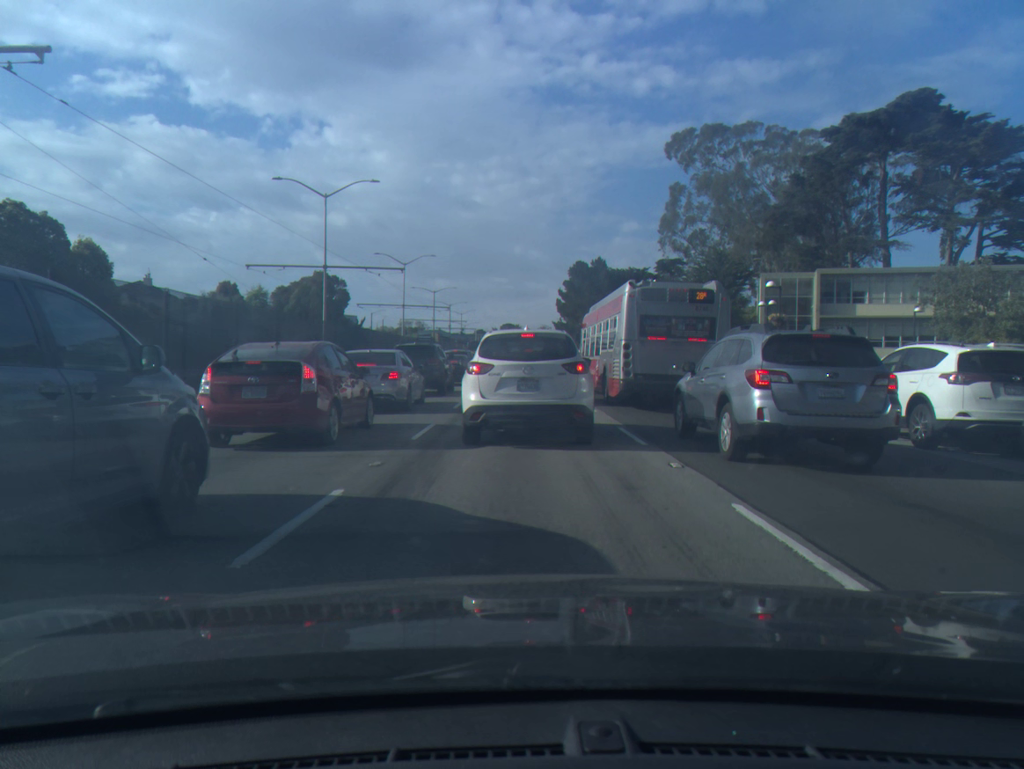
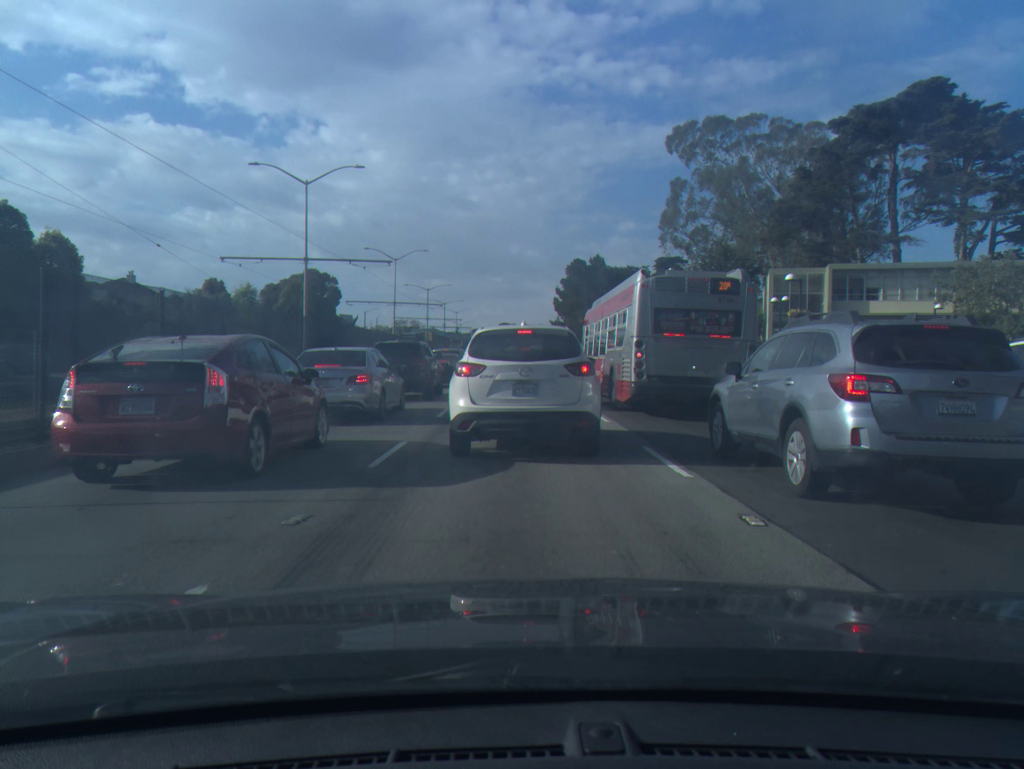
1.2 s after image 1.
(0.0, +3.1) m; 0°
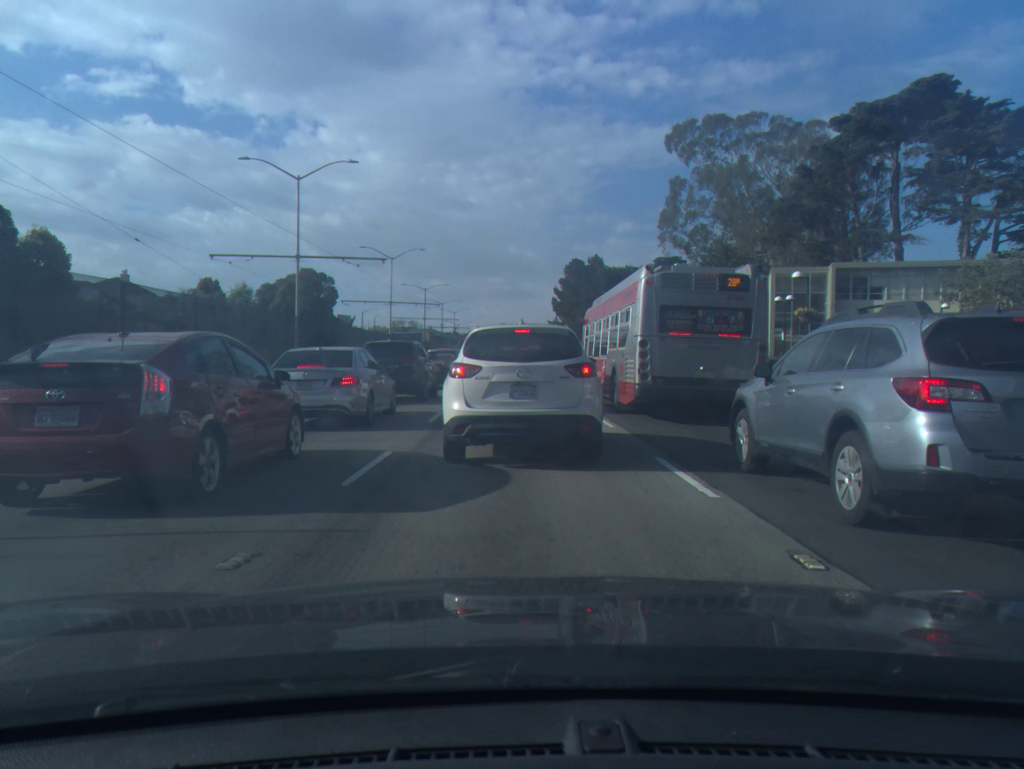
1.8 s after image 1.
(0.0, +1.2) m; +1°
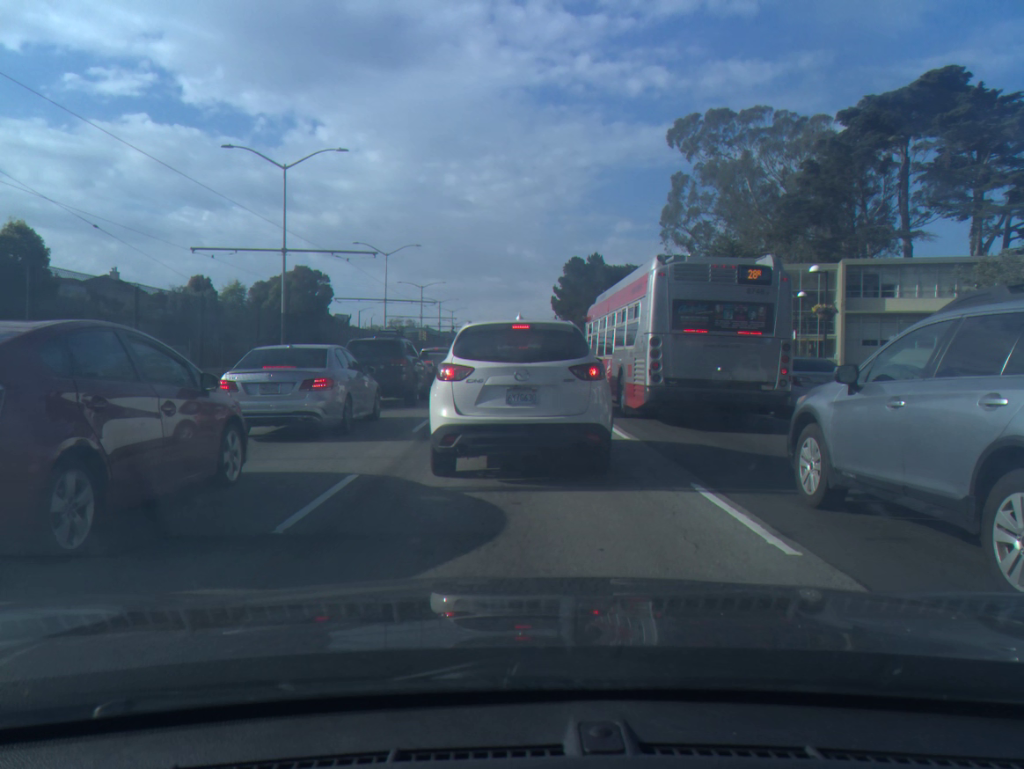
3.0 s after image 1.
(0.0, +2.1) m; 0°
